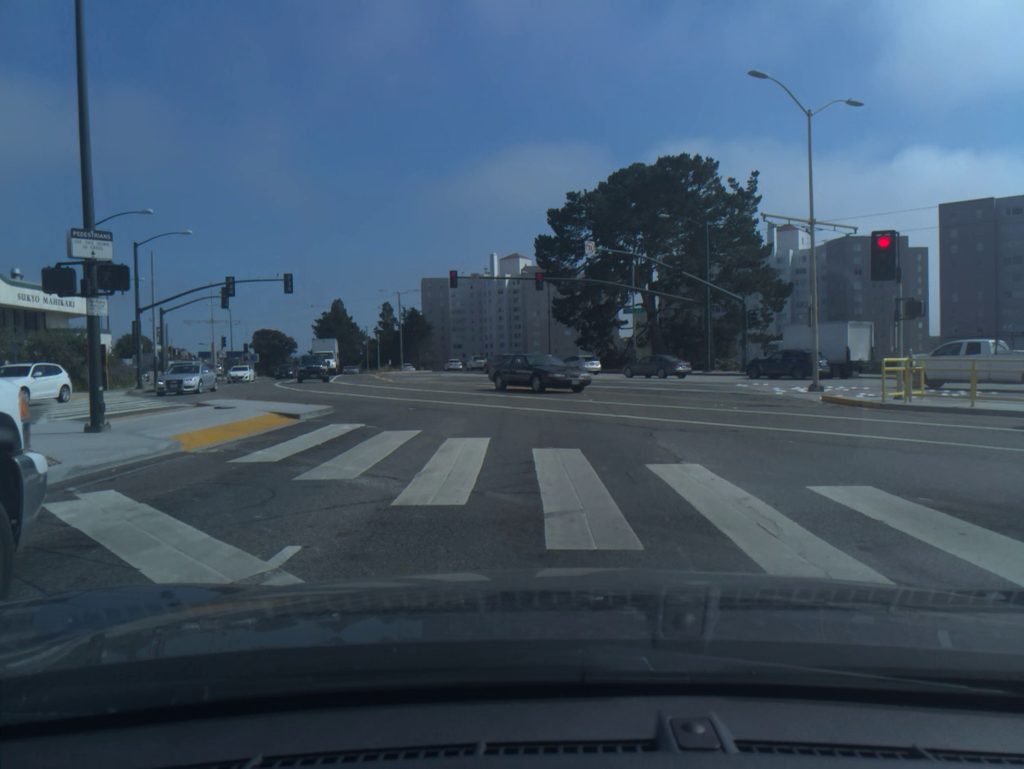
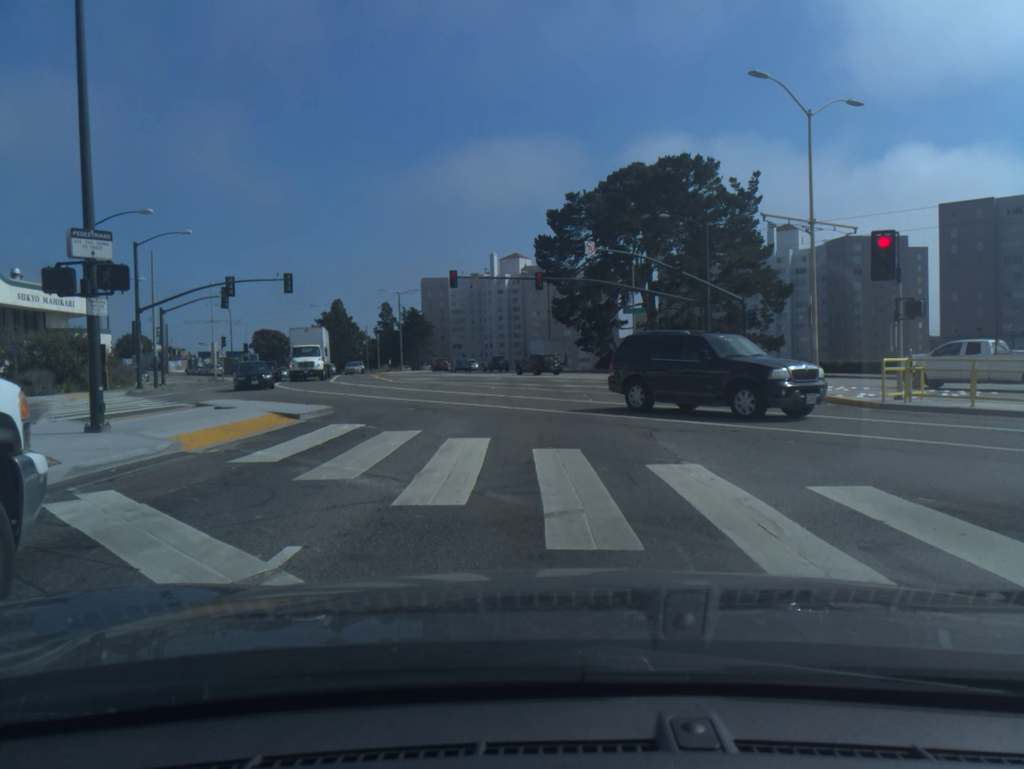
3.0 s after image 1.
(0.0, 0.0) m; 0°
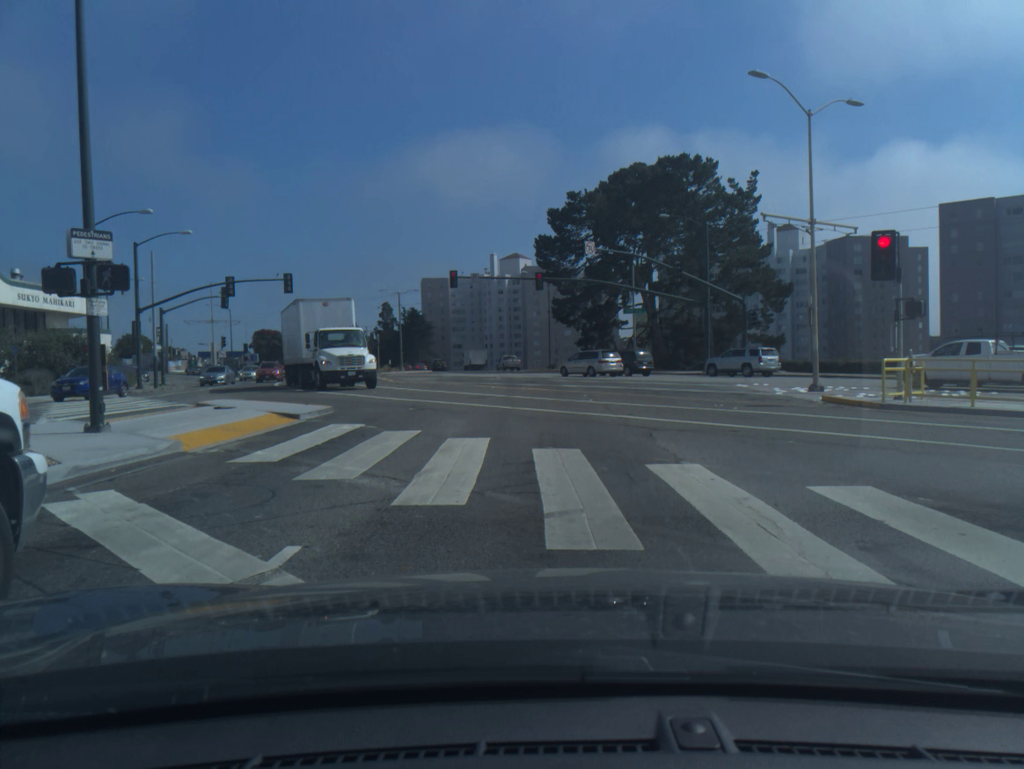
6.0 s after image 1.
(0.0, 0.0) m; 0°
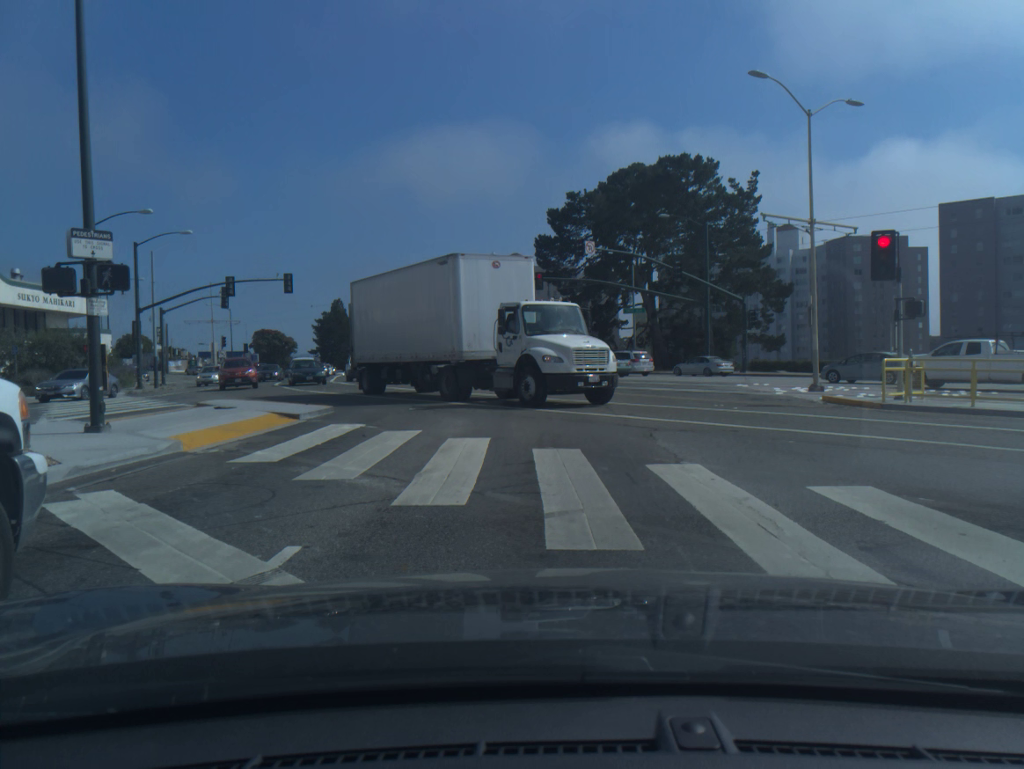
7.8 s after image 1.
(0.0, 0.0) m; 0°
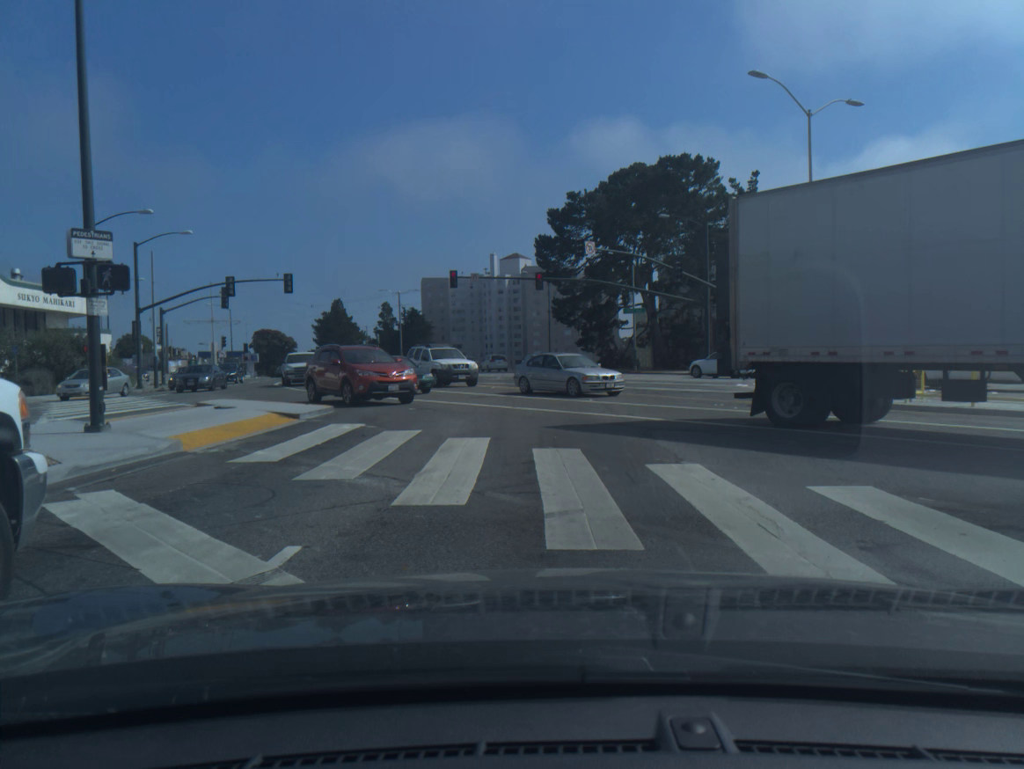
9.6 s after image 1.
(0.0, 0.0) m; 0°
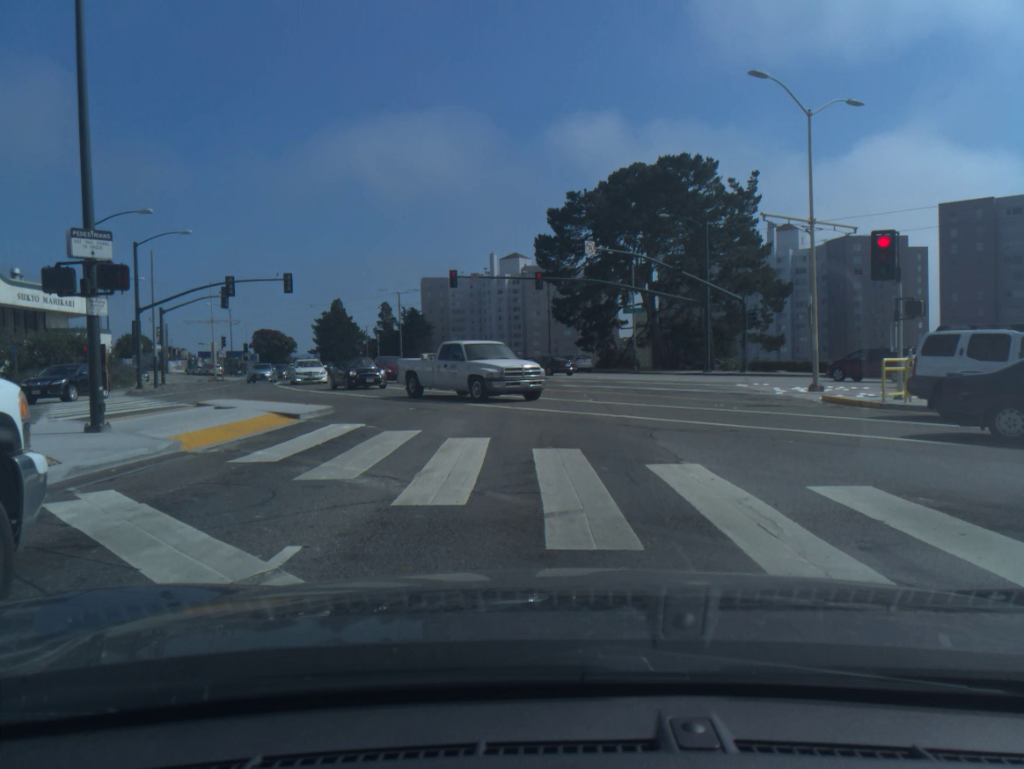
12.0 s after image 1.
(0.0, 0.0) m; 0°
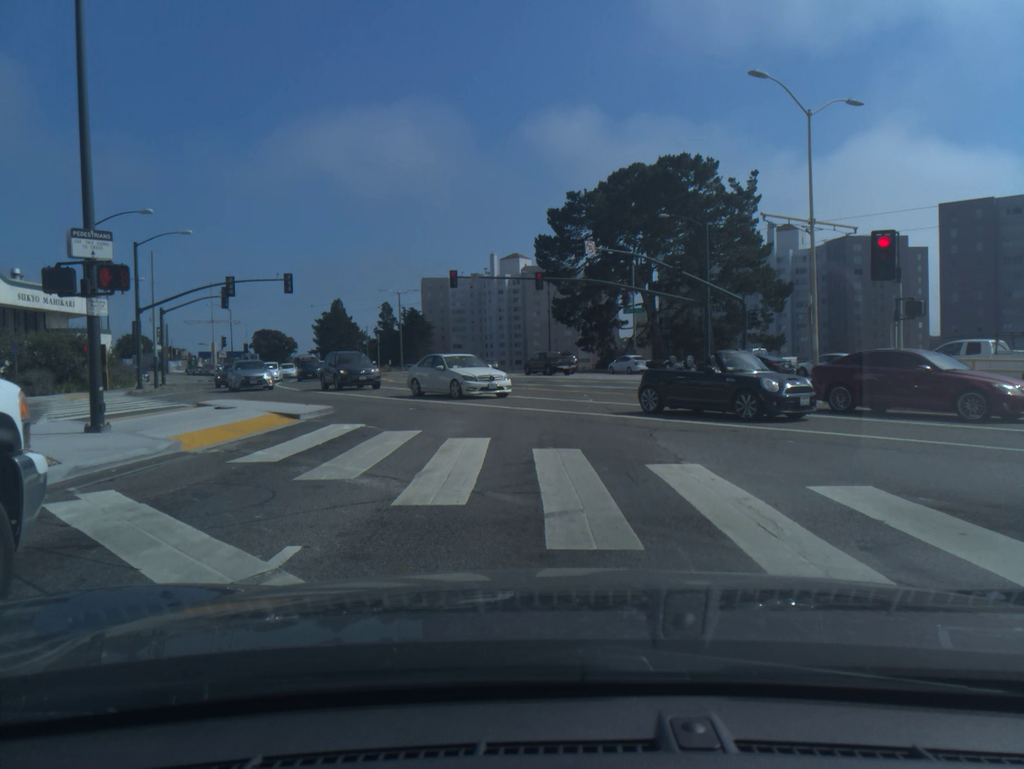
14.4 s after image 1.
(0.0, 0.0) m; 0°
